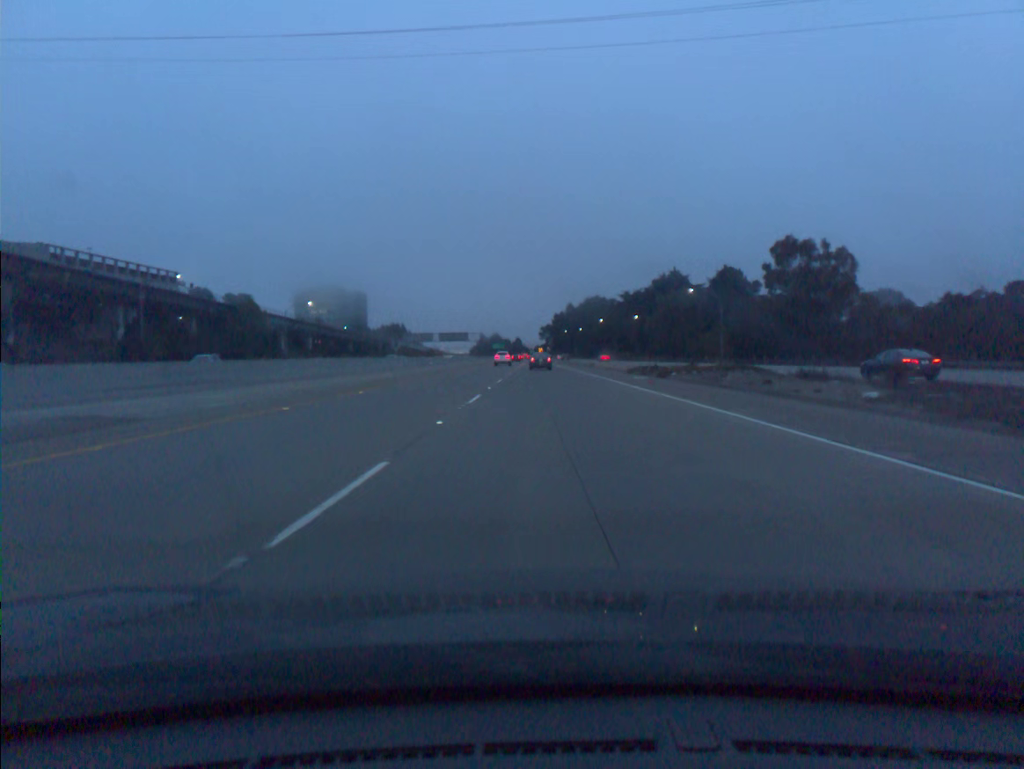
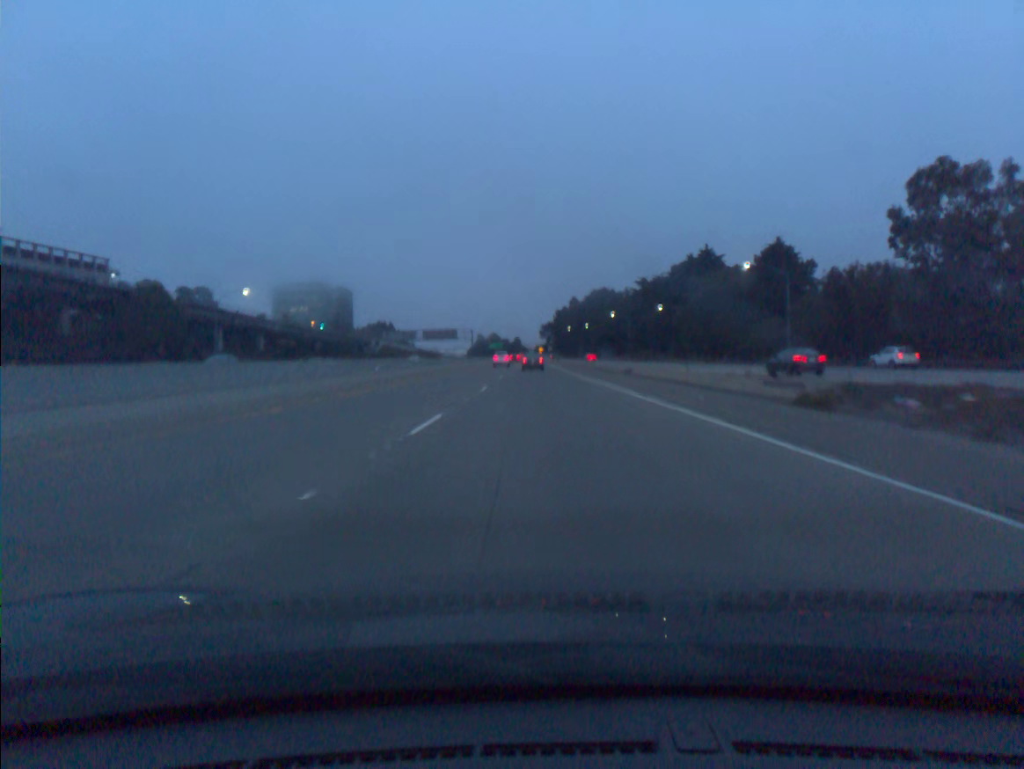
(0.0, +36.5) m; 0°
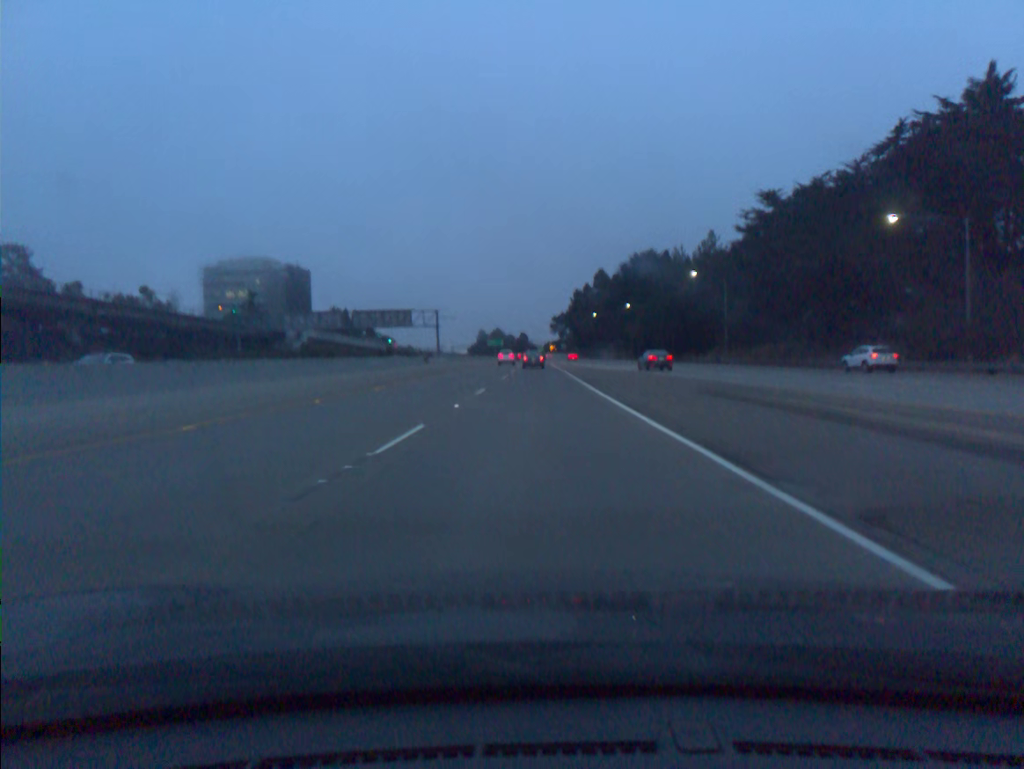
(-0.5, +91.1) m; -1°
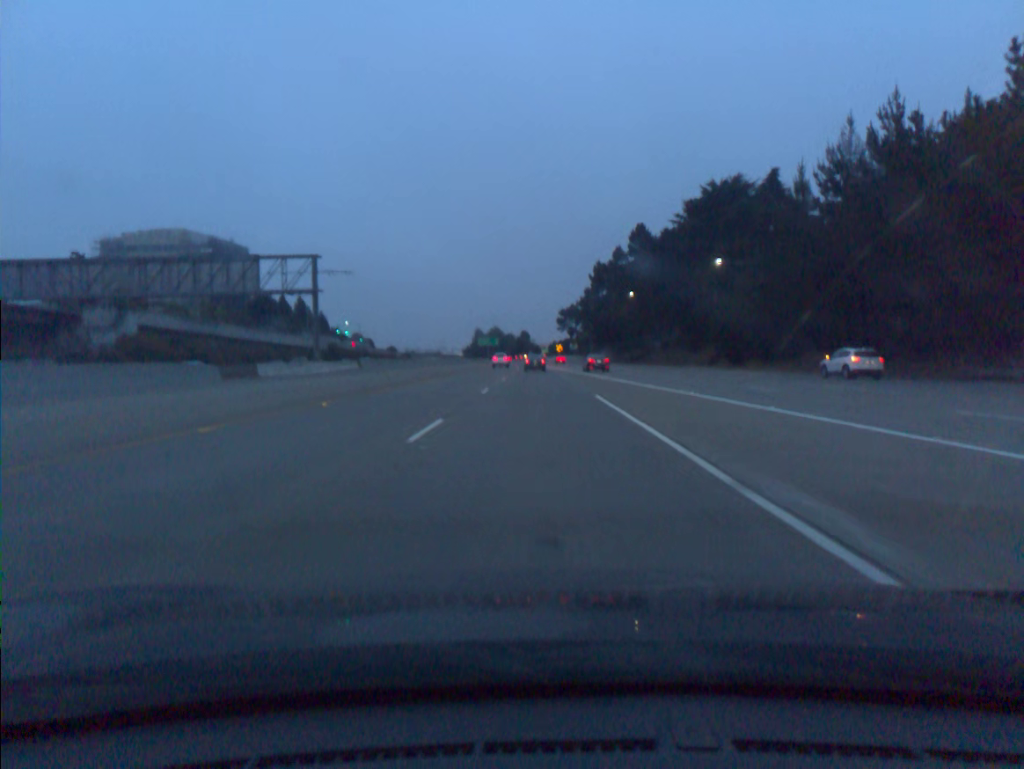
(-0.3, +73.0) m; 0°
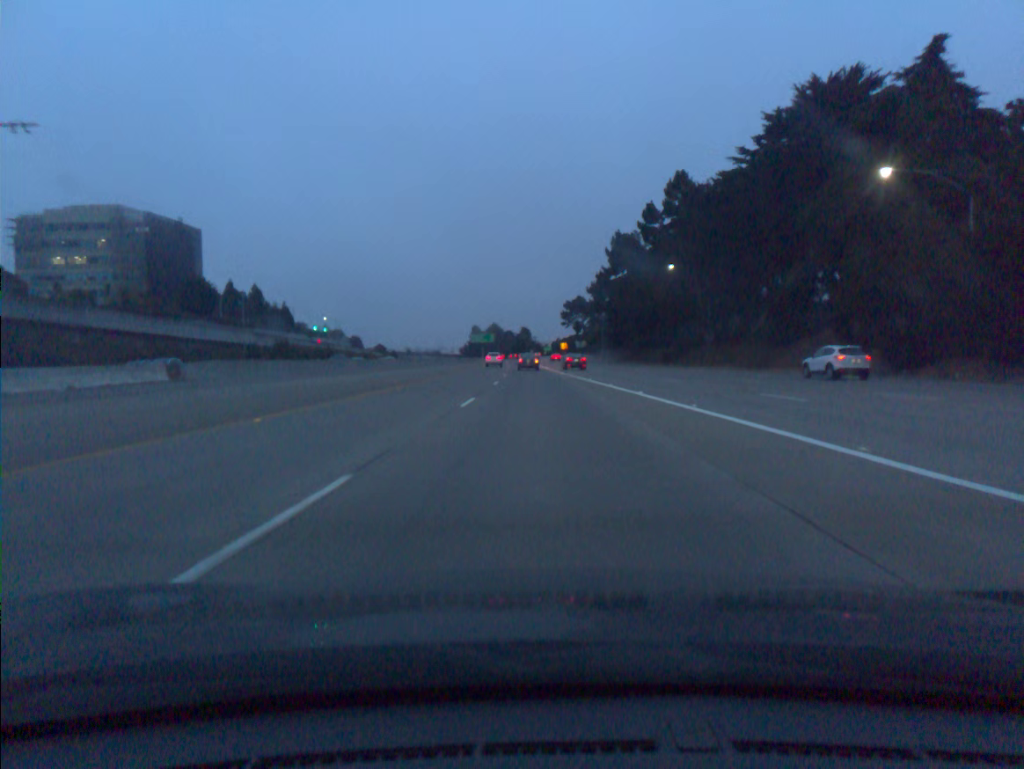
(0.0, +36.6) m; 0°
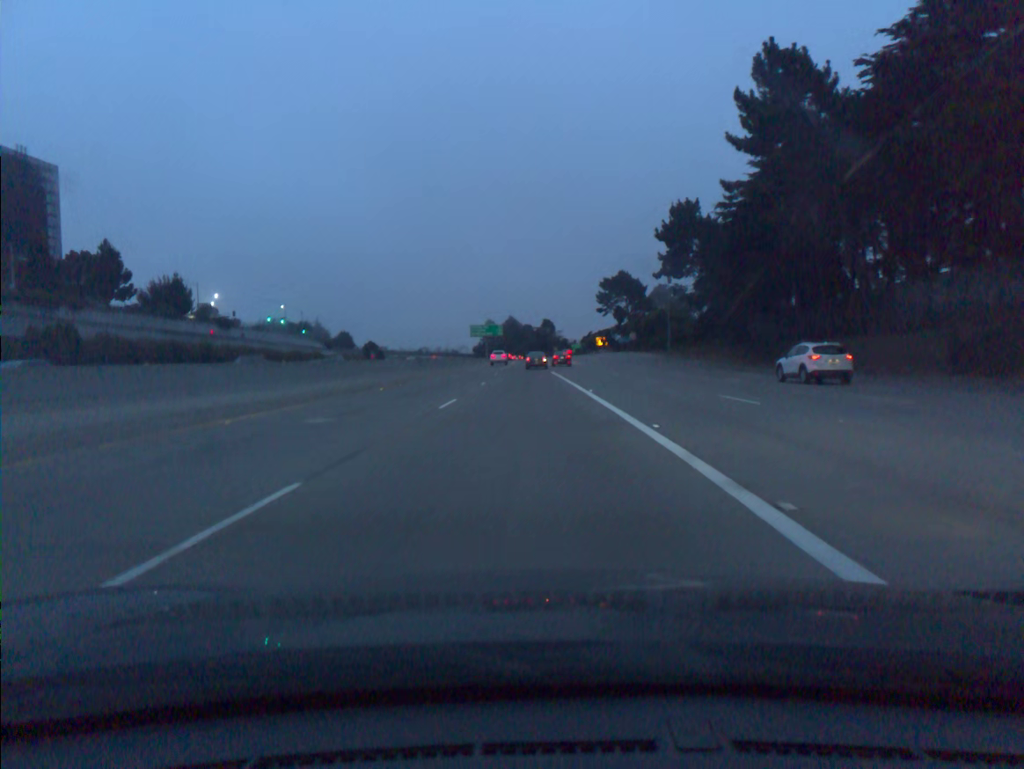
(-0.7, +73.4) m; -2°
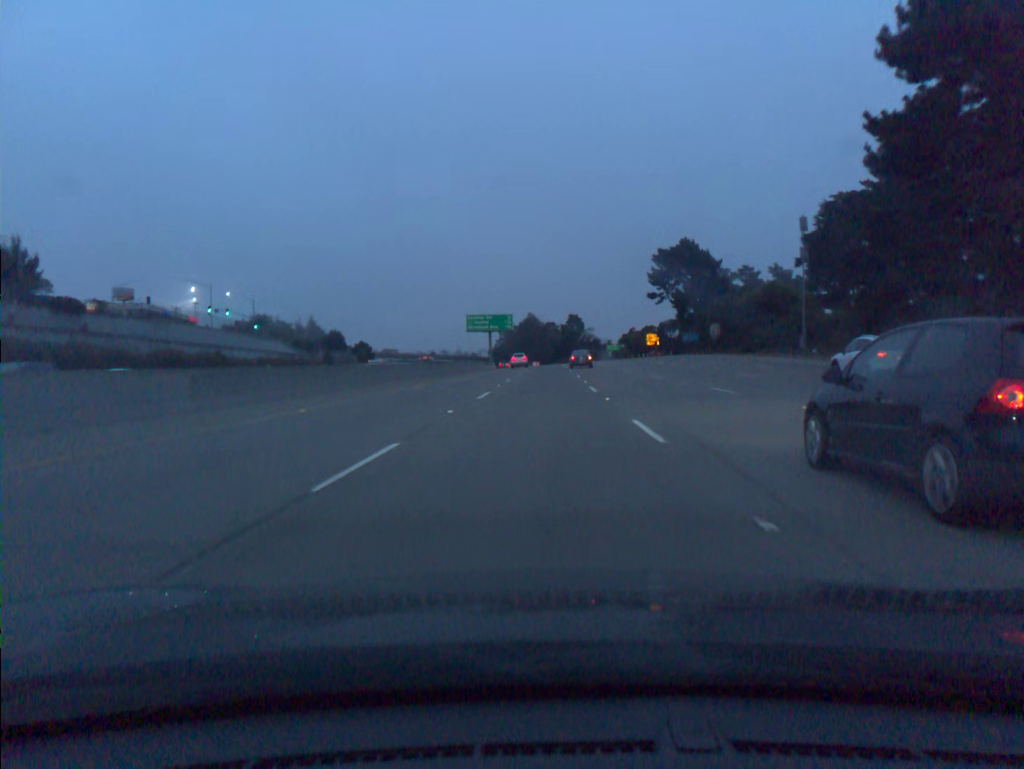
(-0.9, +55.0) m; -2°
